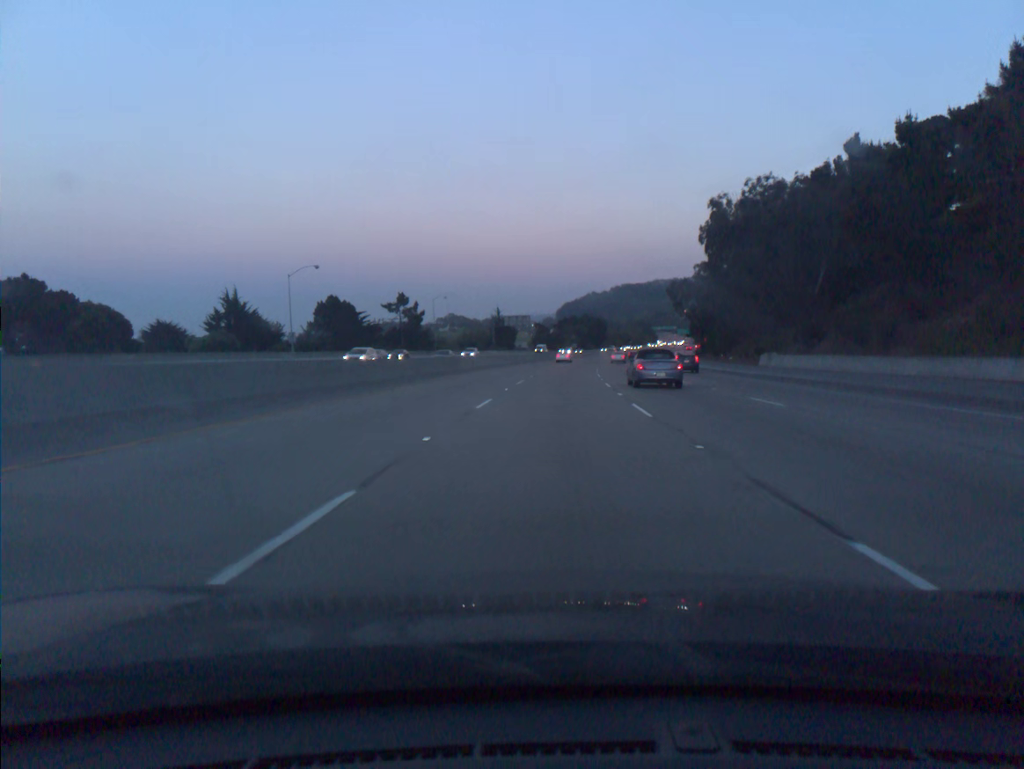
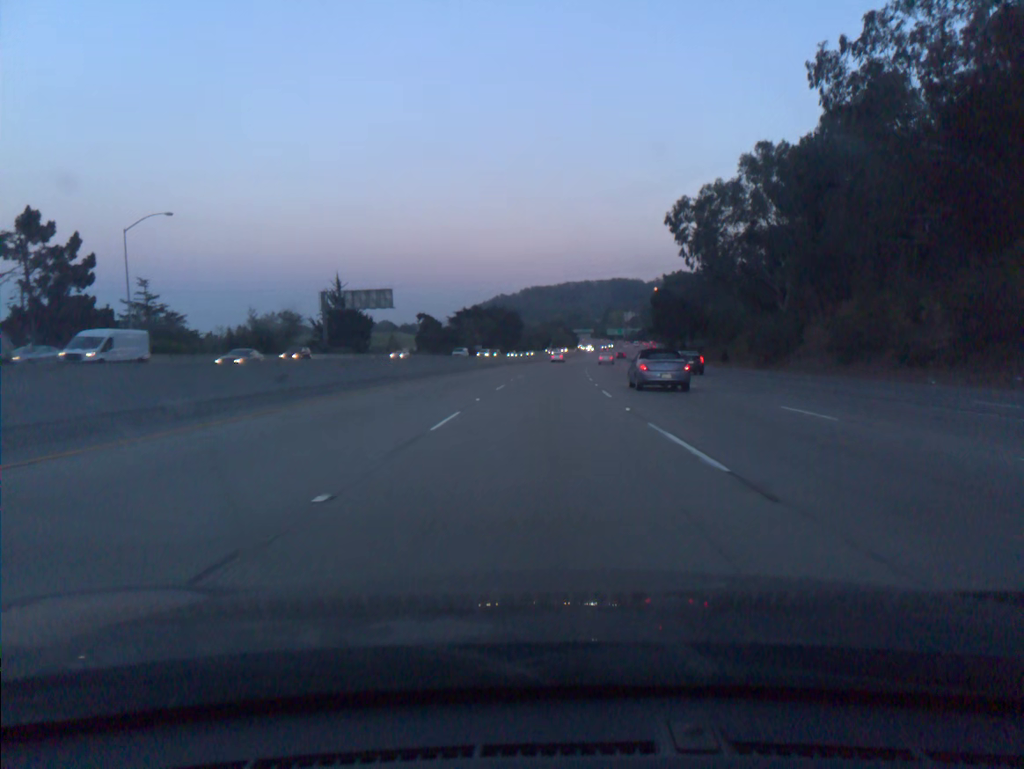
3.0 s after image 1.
(+5.4, +92.3) m; +7°
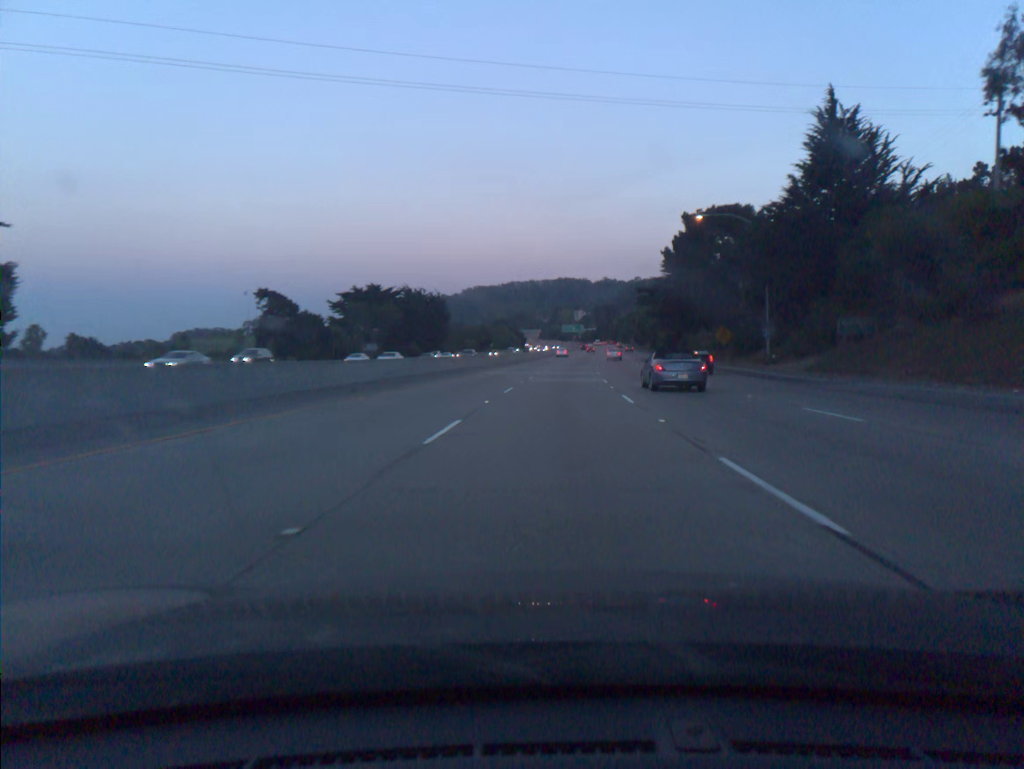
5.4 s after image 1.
(+2.5, +73.9) m; +4°
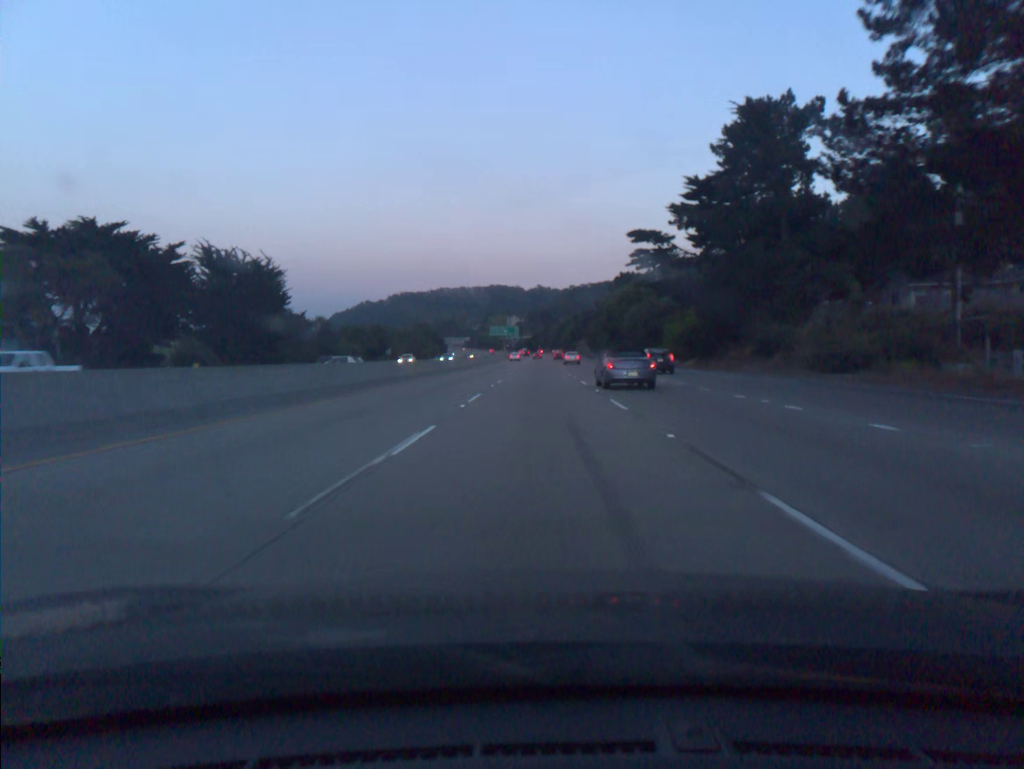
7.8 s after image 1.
(+3.5, +73.8) m; +5°
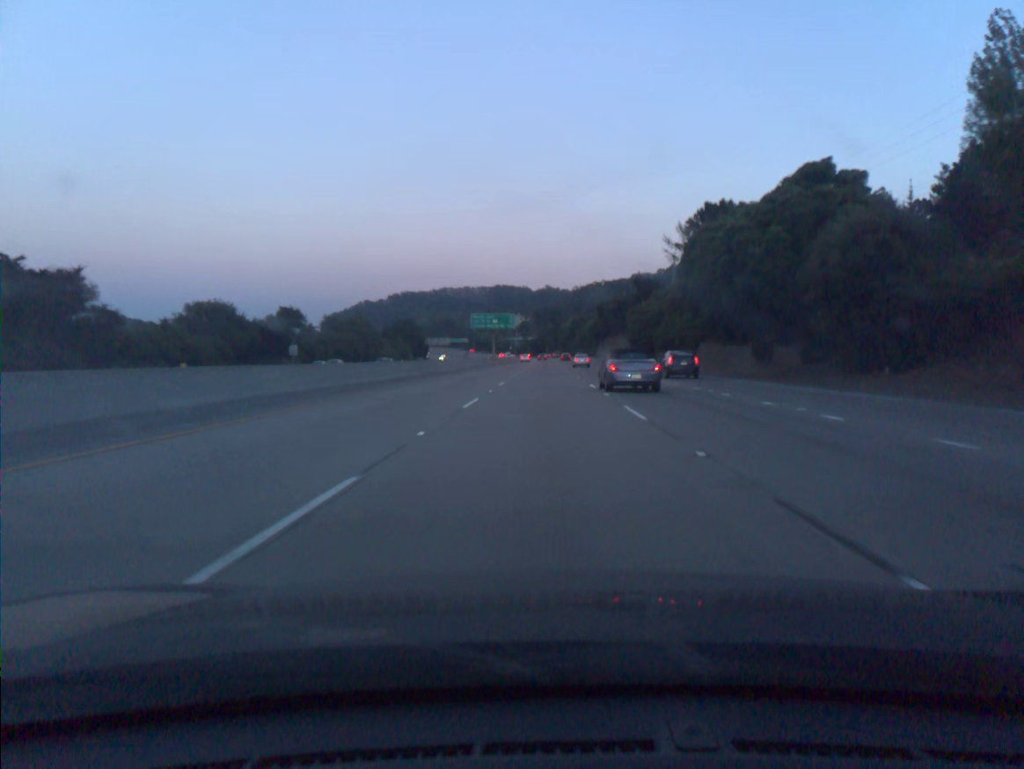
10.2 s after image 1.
(-0.1, +73.6) m; 0°
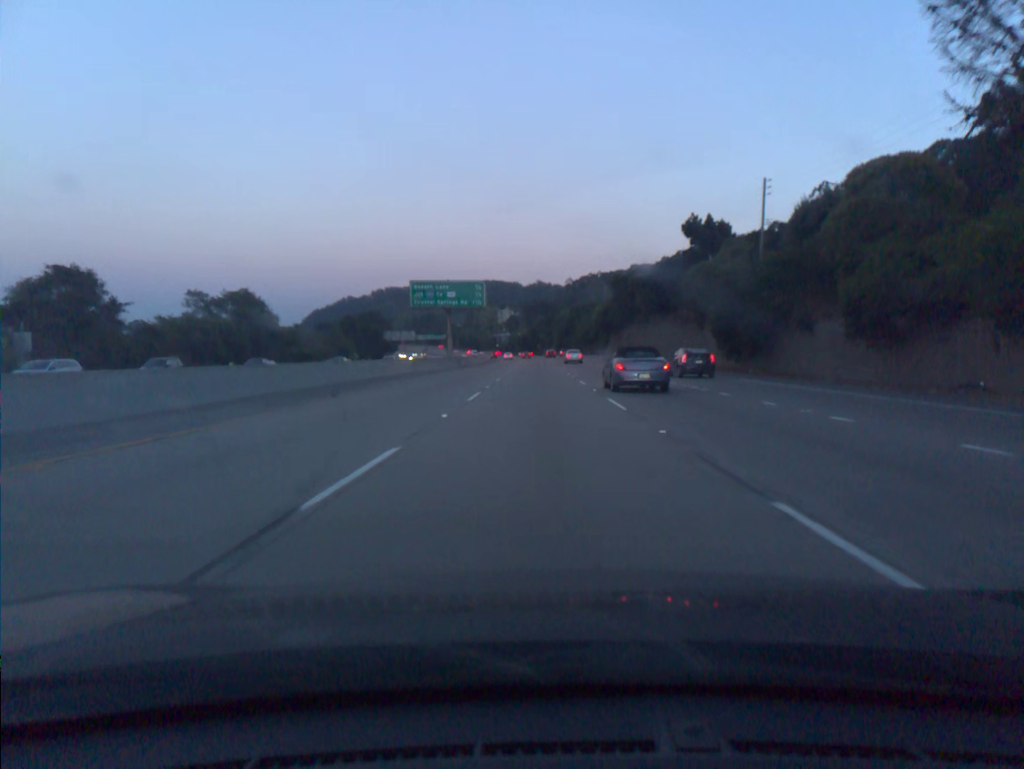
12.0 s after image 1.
(+0.3, +54.9) m; +1°
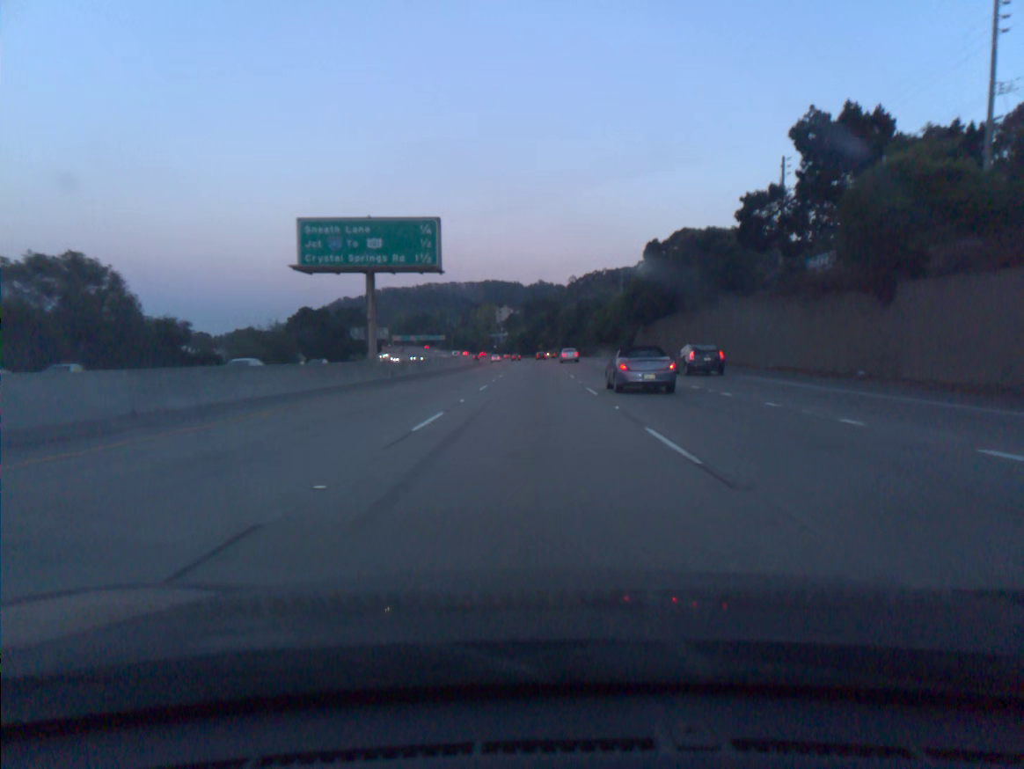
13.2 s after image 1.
(0.0, +36.4) m; 0°
